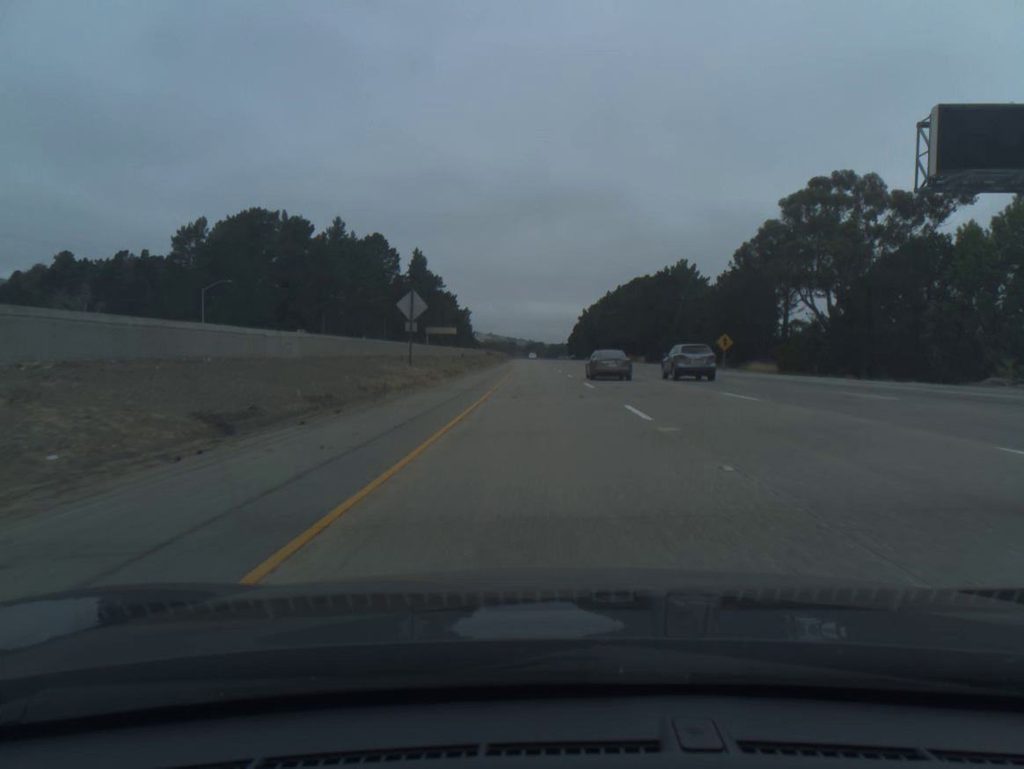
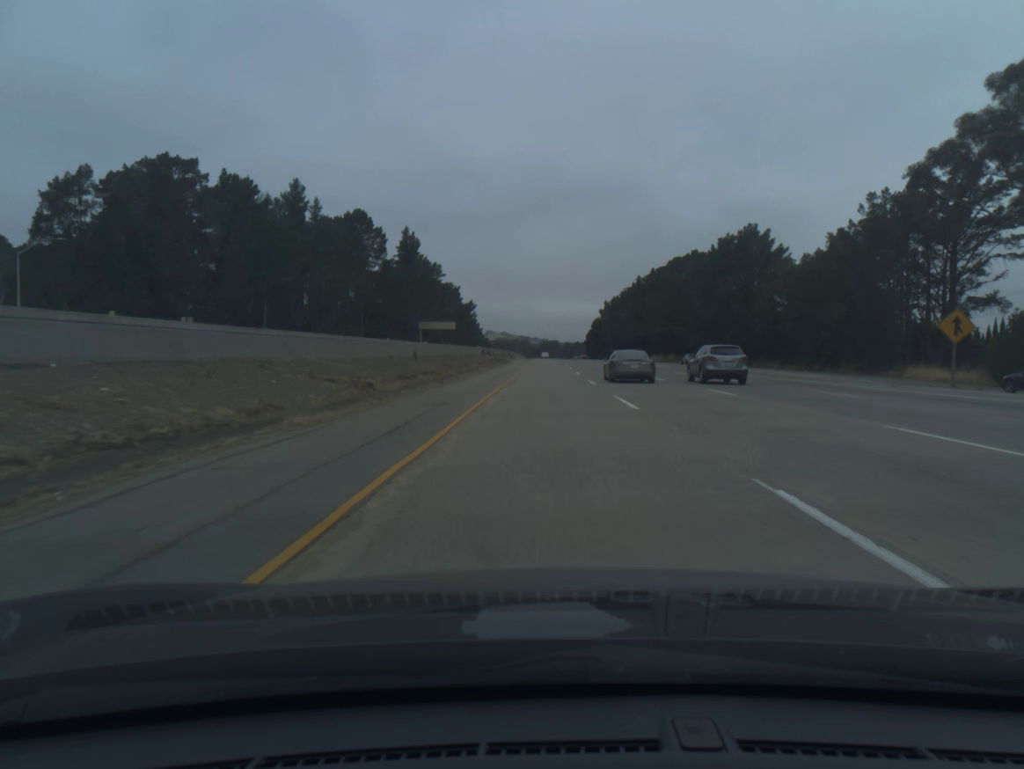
(-0.4, +40.8) m; -1°
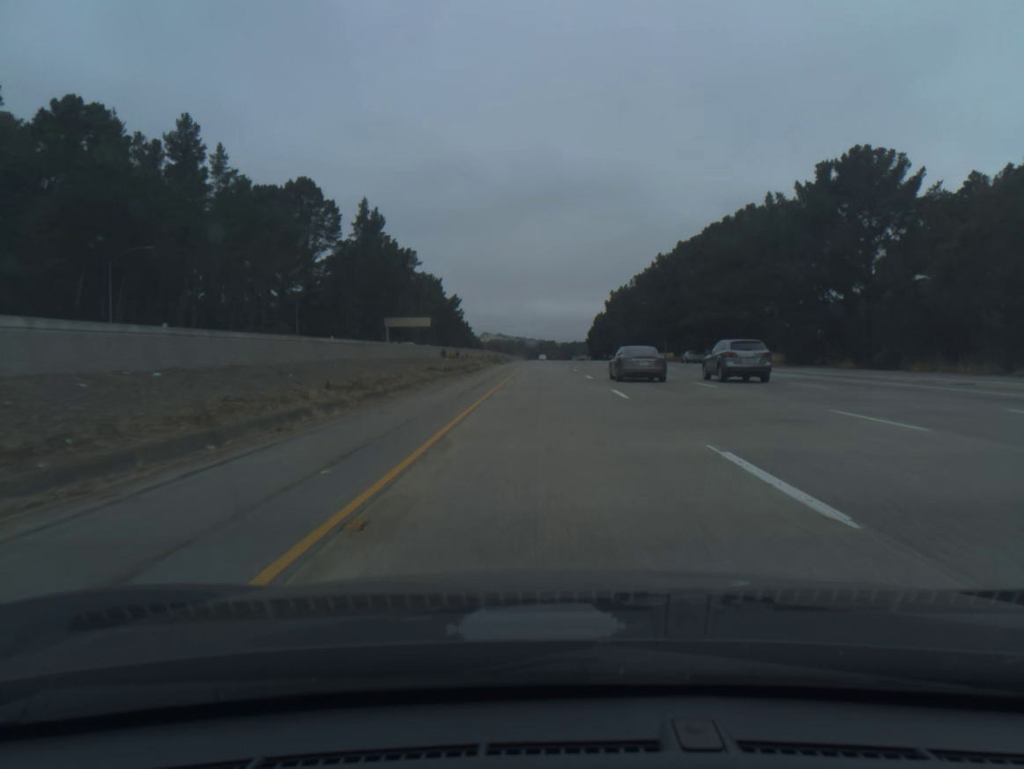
(0.0, +40.9) m; 0°
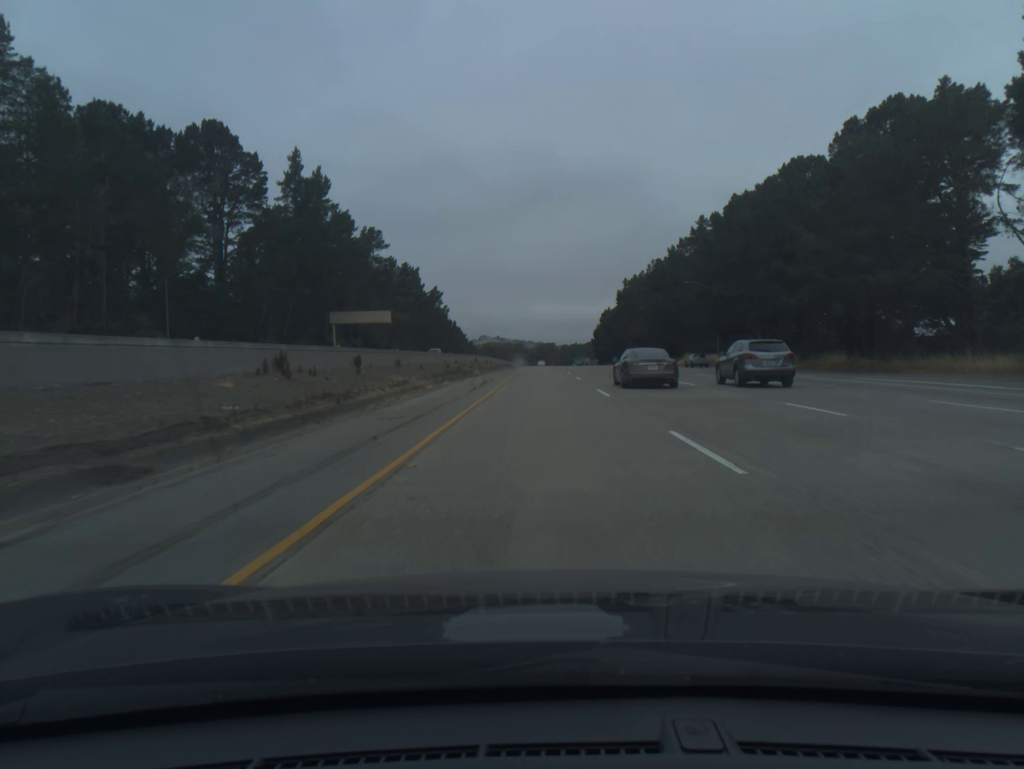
(+0.1, +40.9) m; 0°
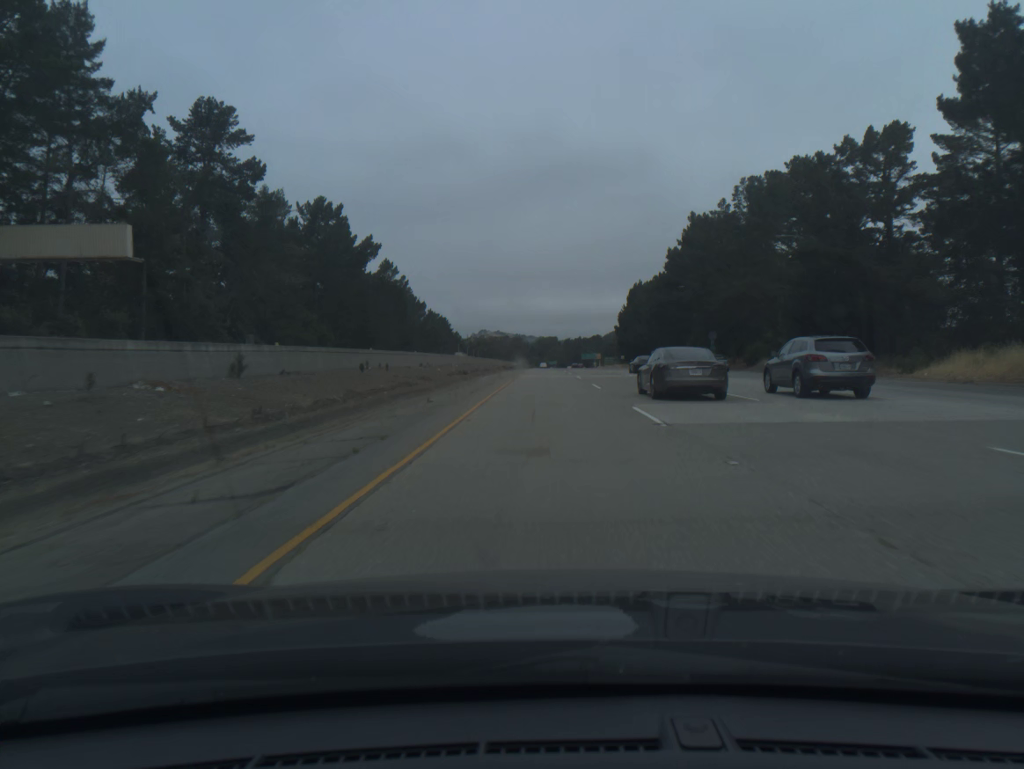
(-0.4, +81.9) m; 0°
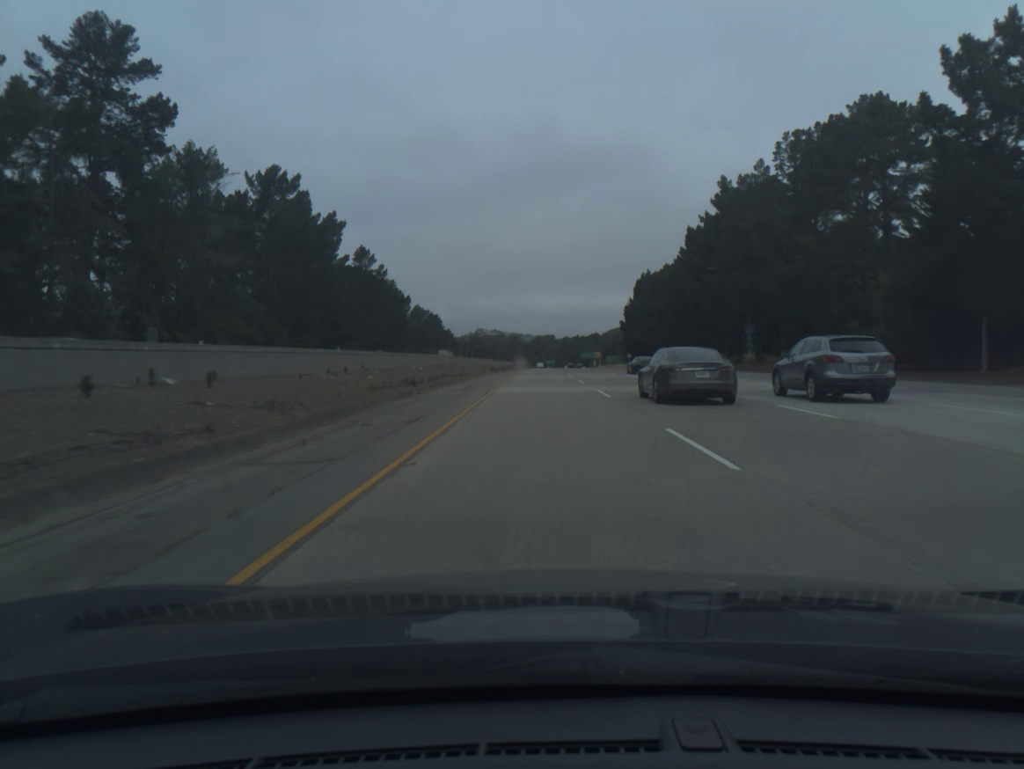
(0.0, +20.5) m; 0°
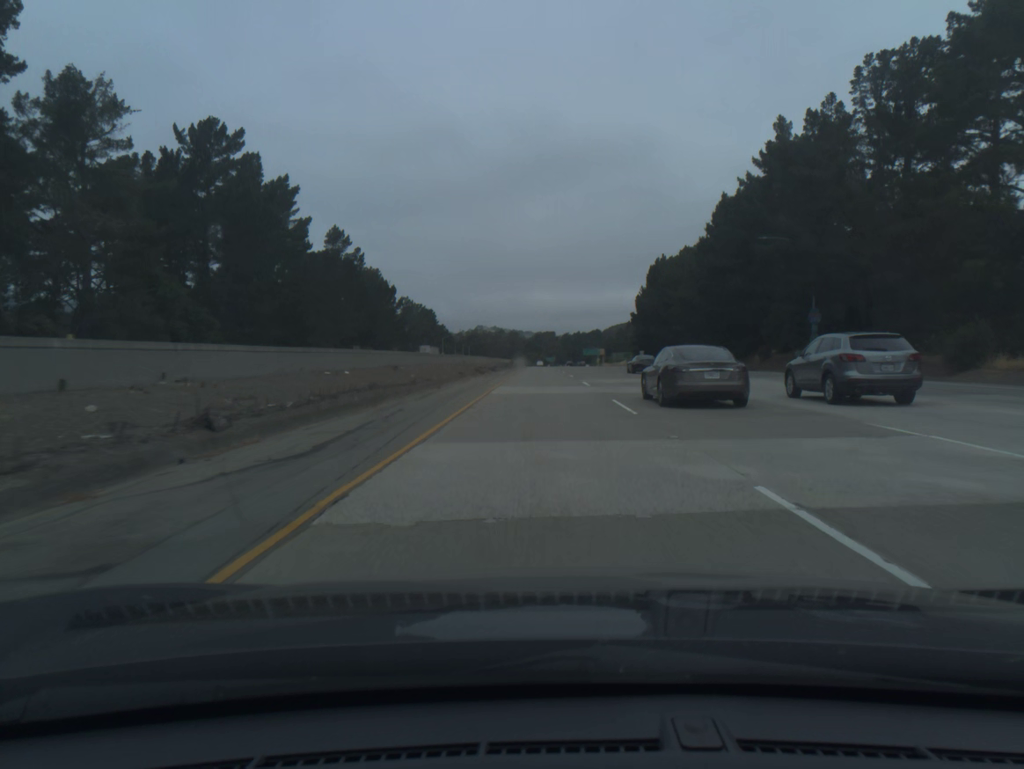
(0.0, +20.6) m; 0°
